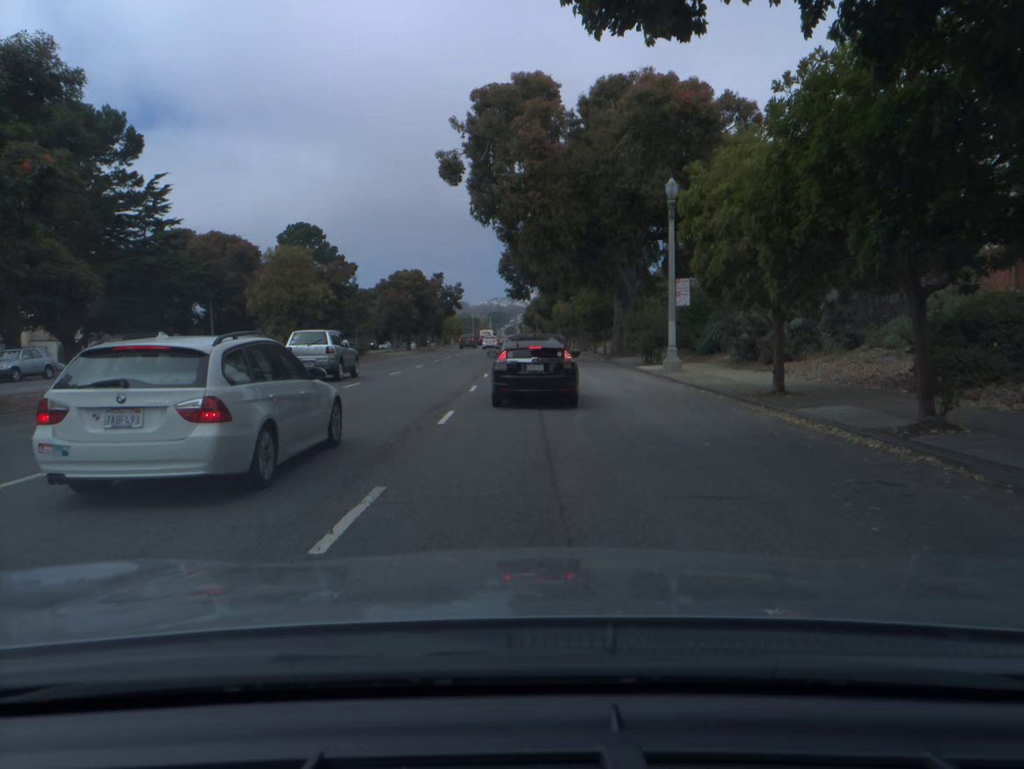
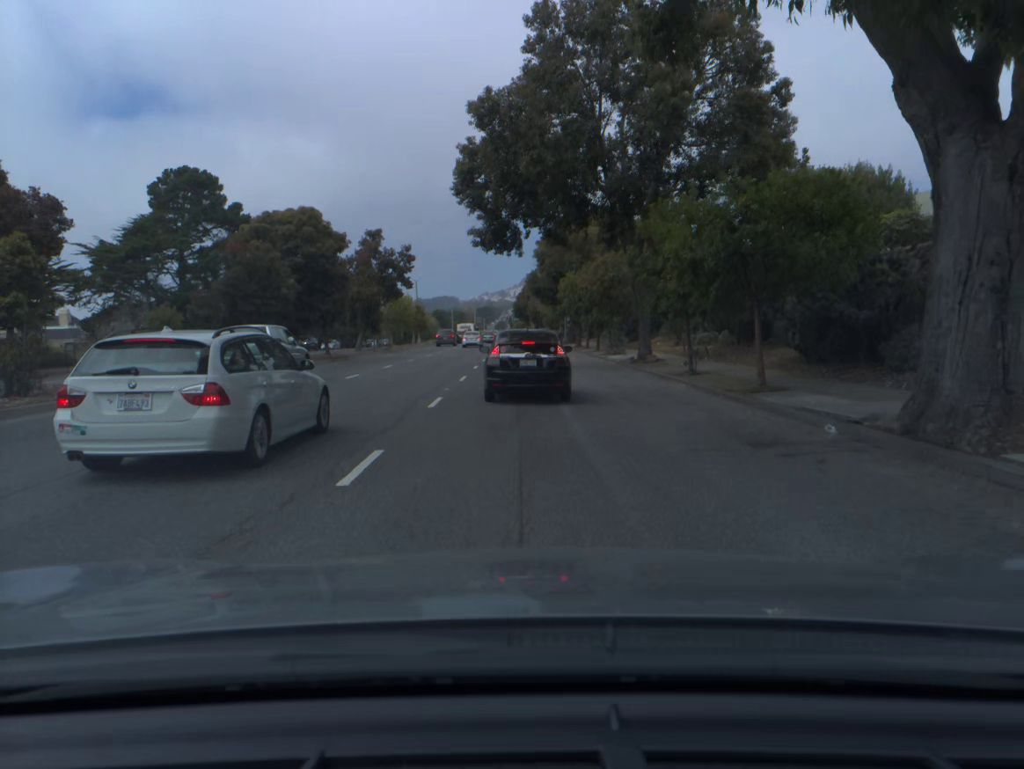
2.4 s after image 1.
(+0.2, +34.2) m; +1°
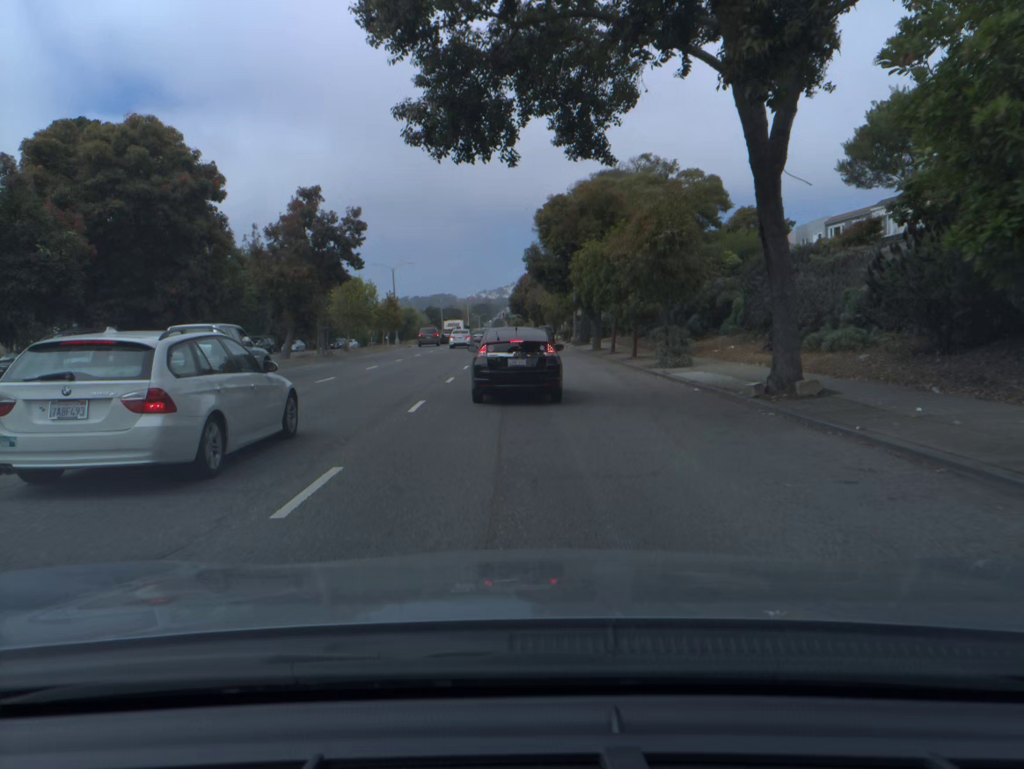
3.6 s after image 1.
(0.0, +16.3) m; 0°
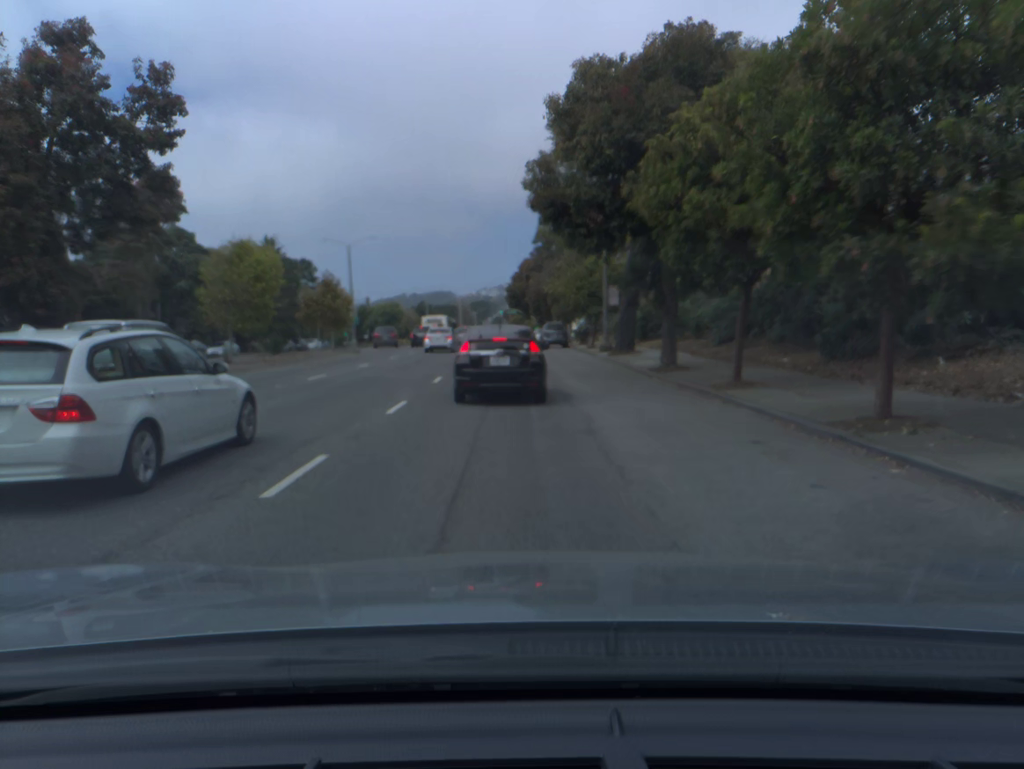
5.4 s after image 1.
(-0.1, +21.7) m; 0°
